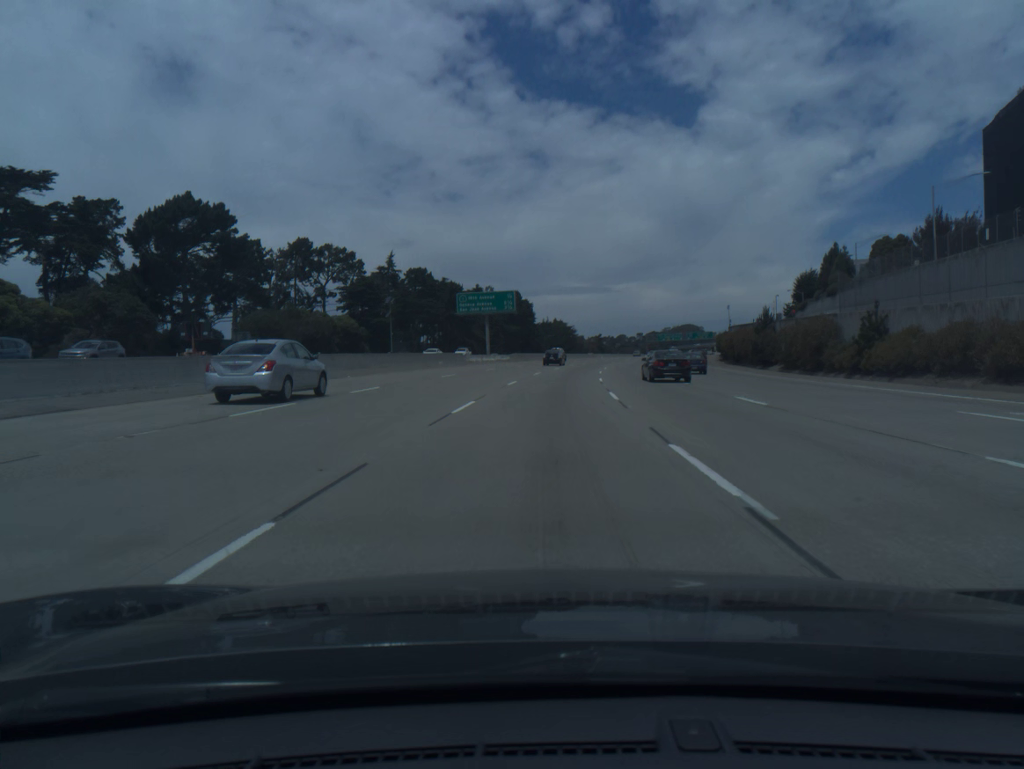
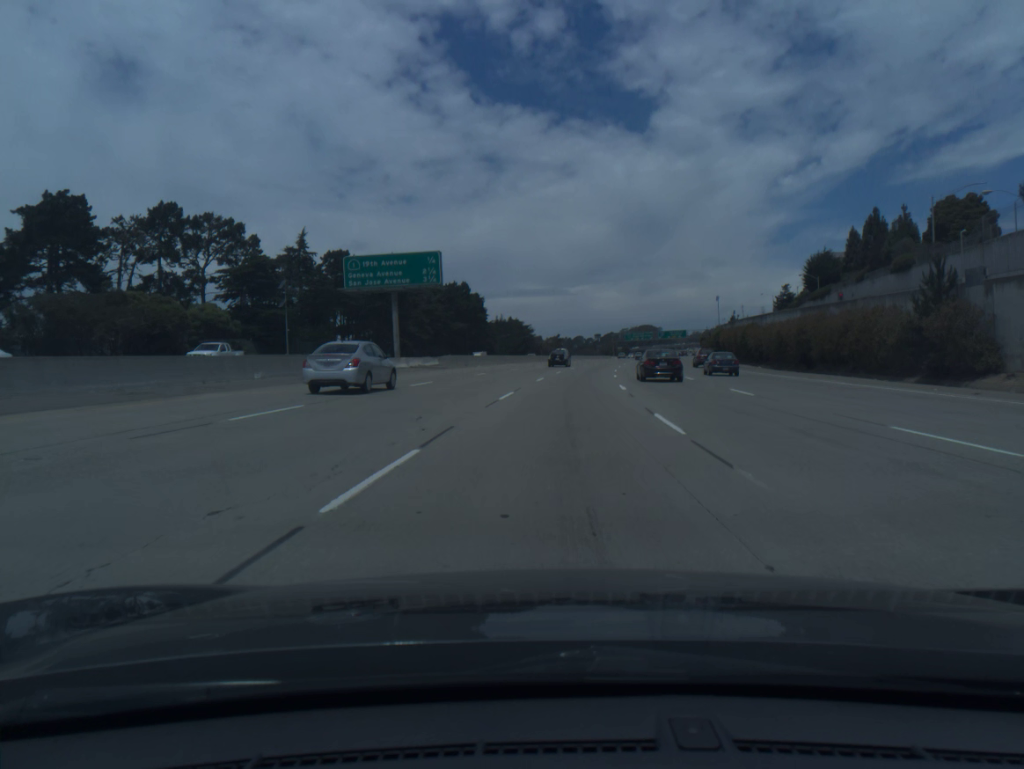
(+0.8, +38.4) m; +3°
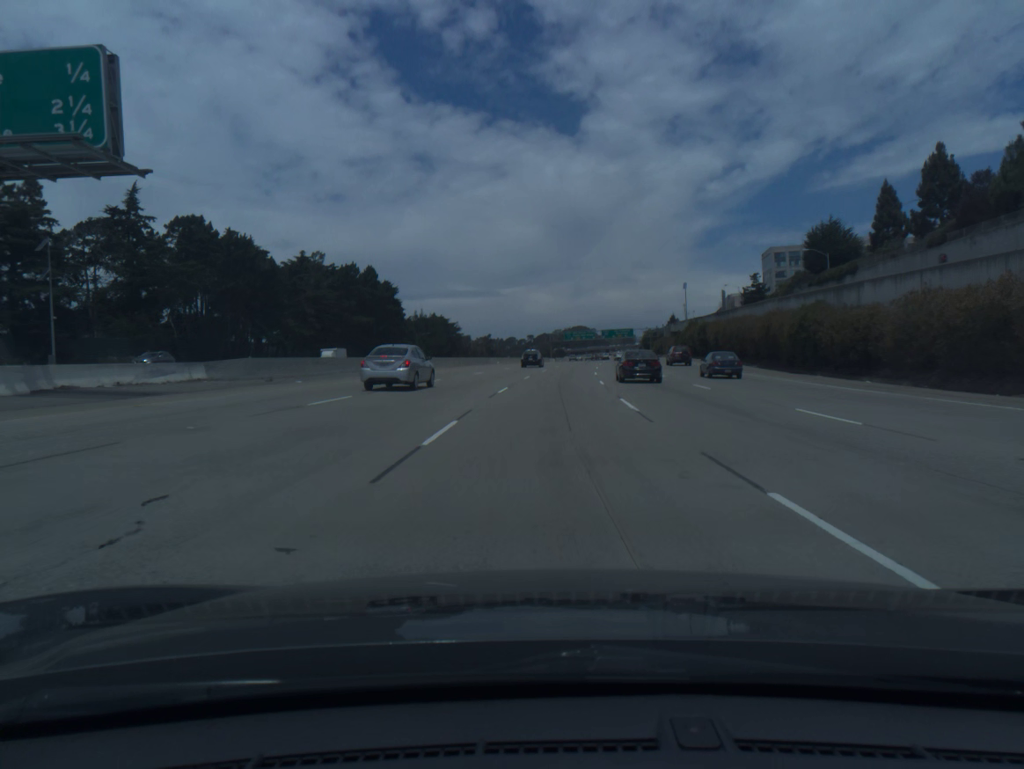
(+1.6, +38.3) m; +5°
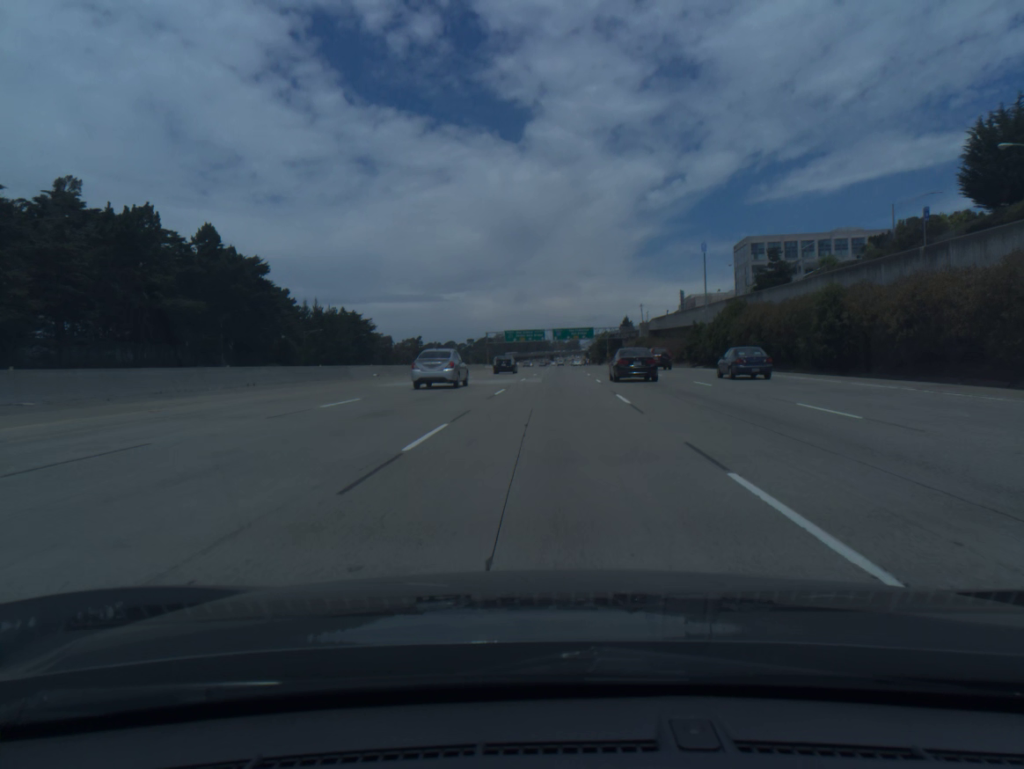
(+2.2, +57.6) m; +4°
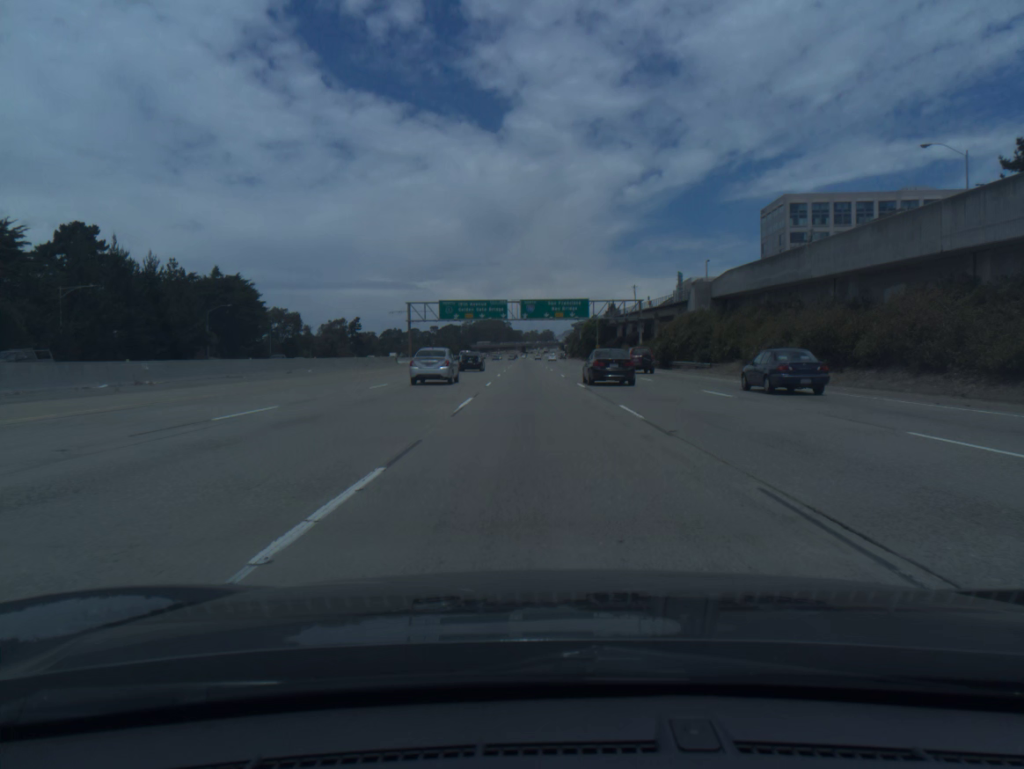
(+2.2, +76.8) m; +2°
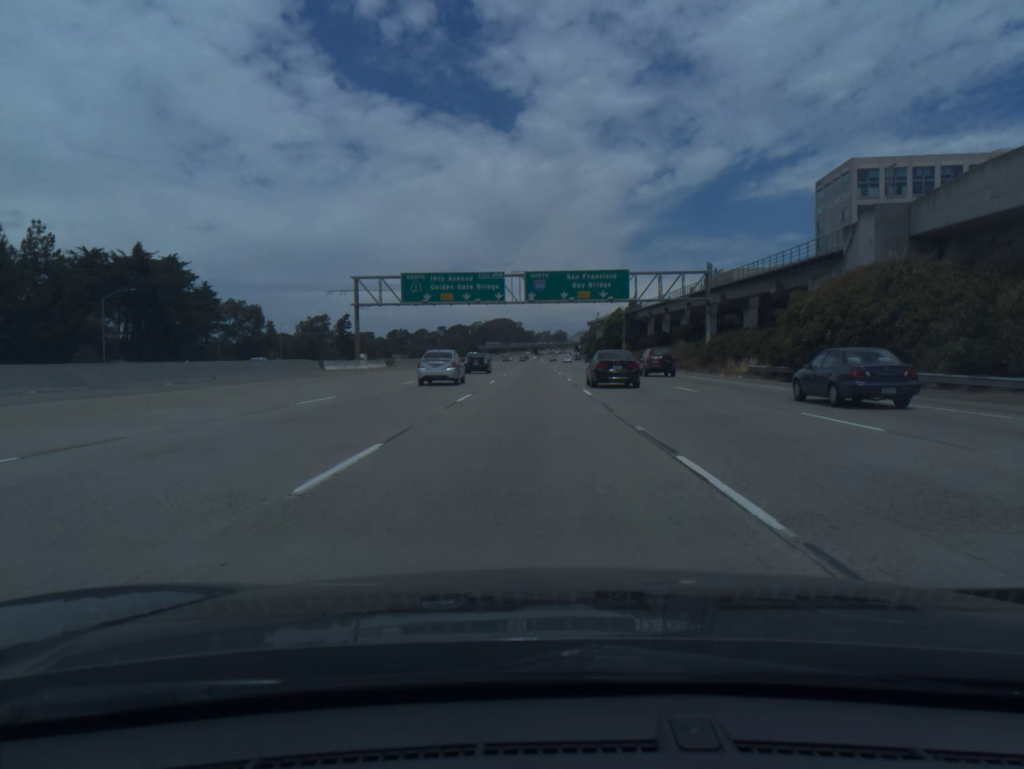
(-0.3, +38.5) m; -1°
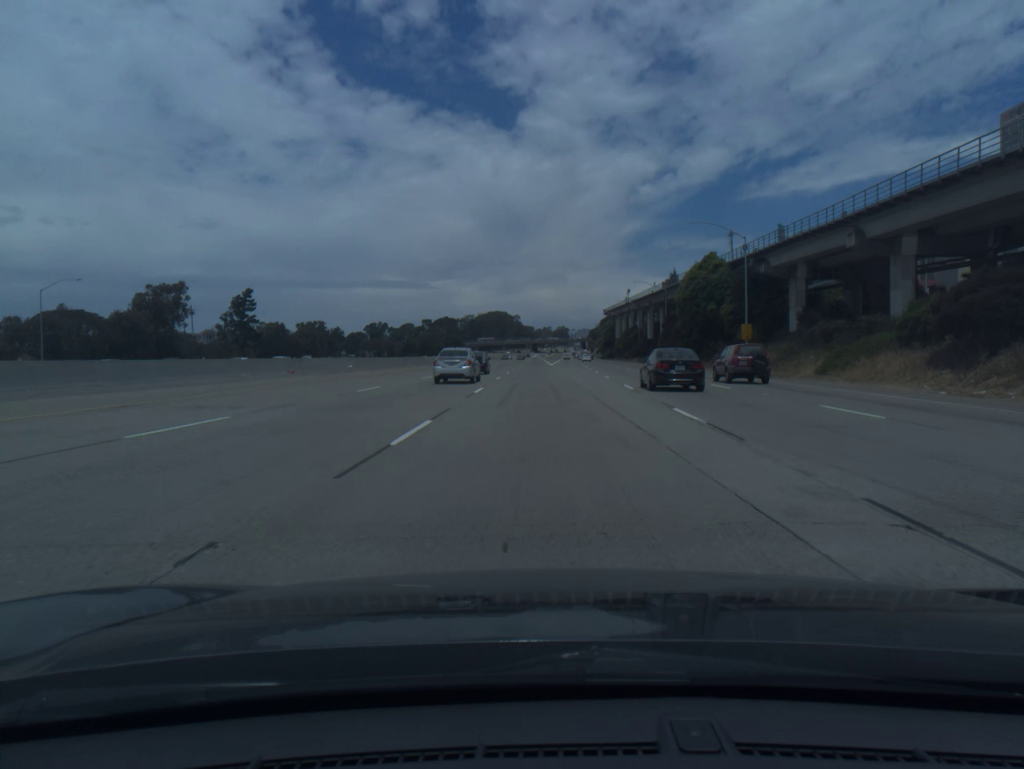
(-0.9, +96.3) m; 0°
